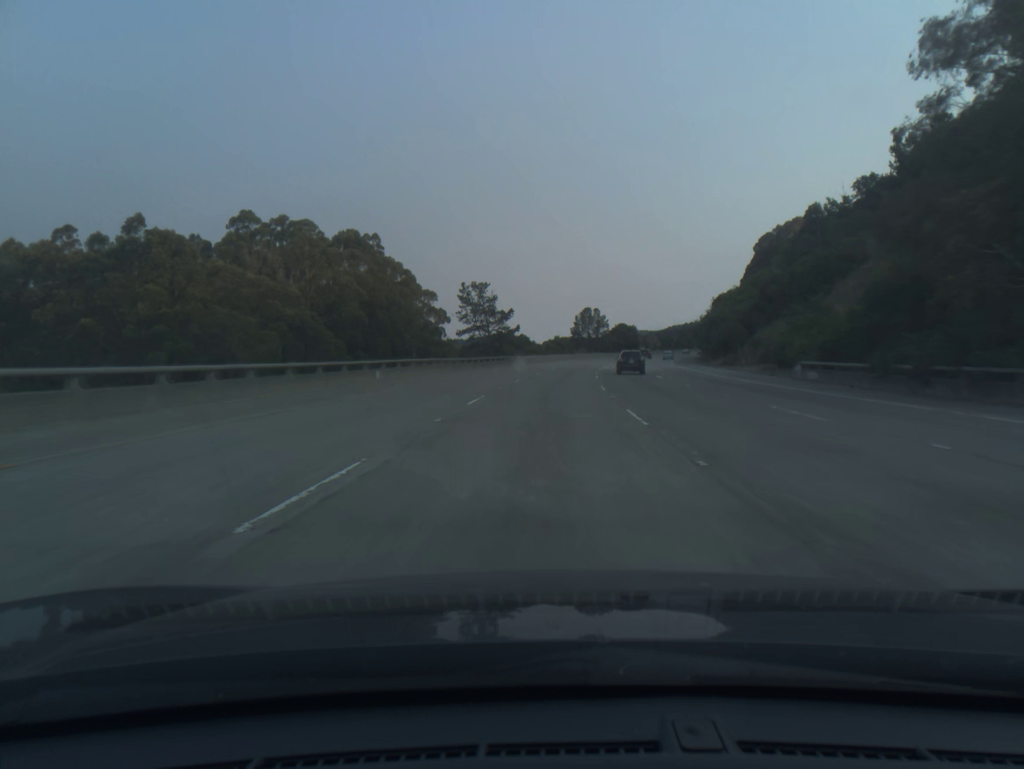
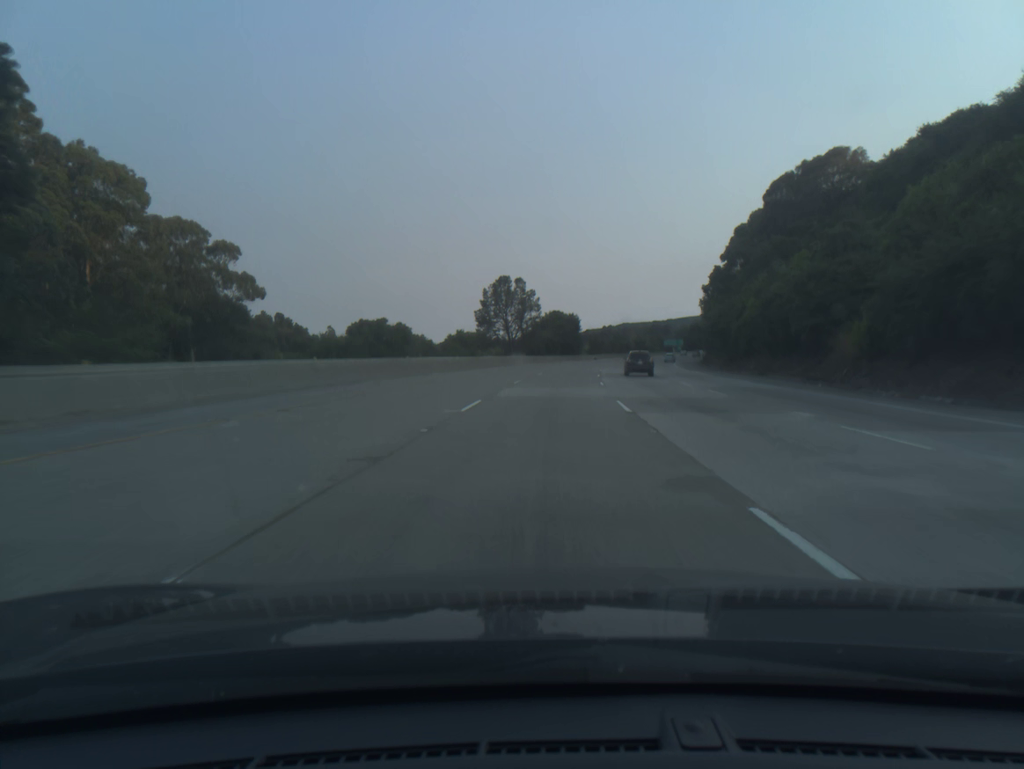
(+4.2, +78.0) m; +6°
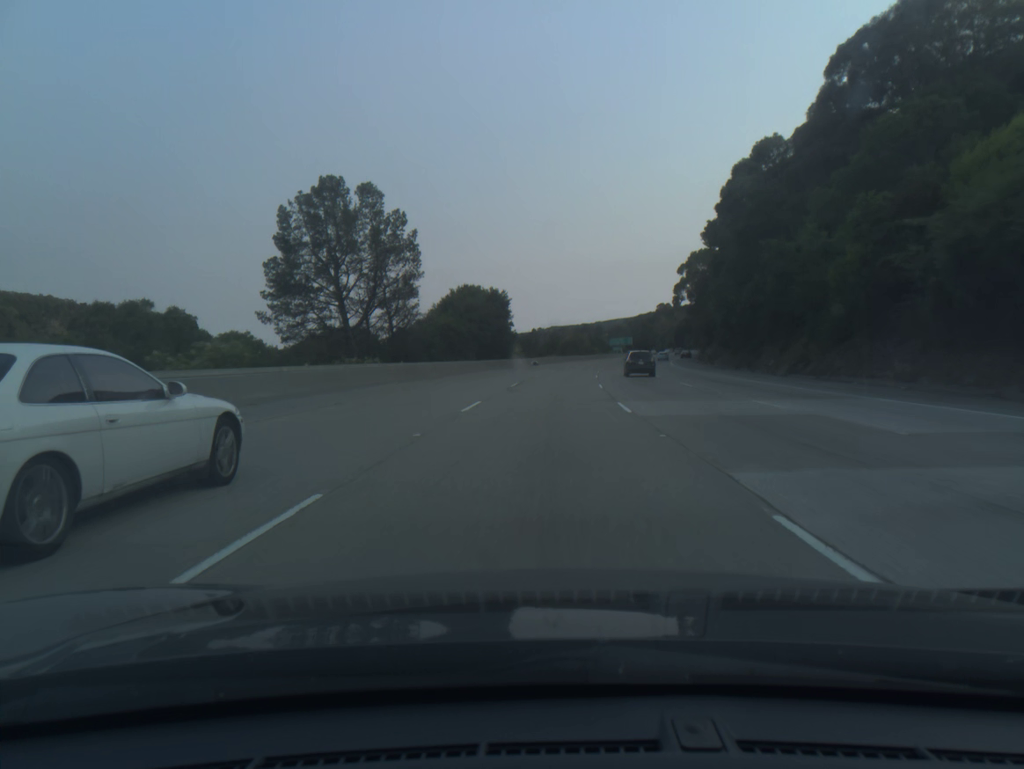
(+2.6, +58.6) m; +5°
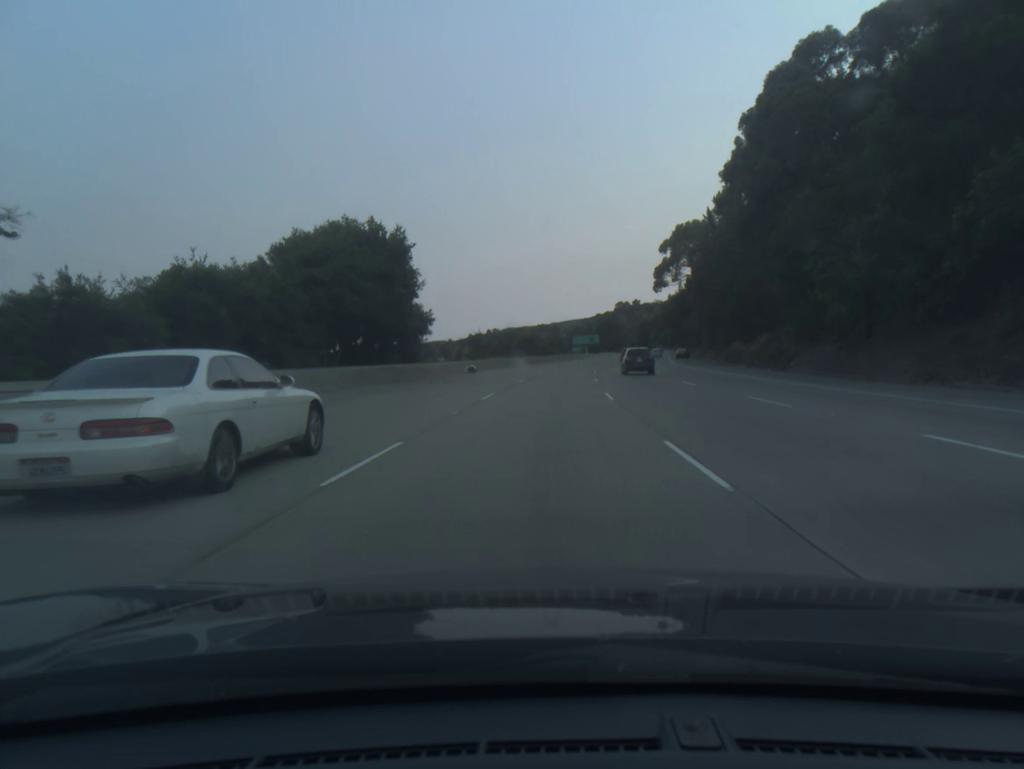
(+1.1, +39.2) m; +3°
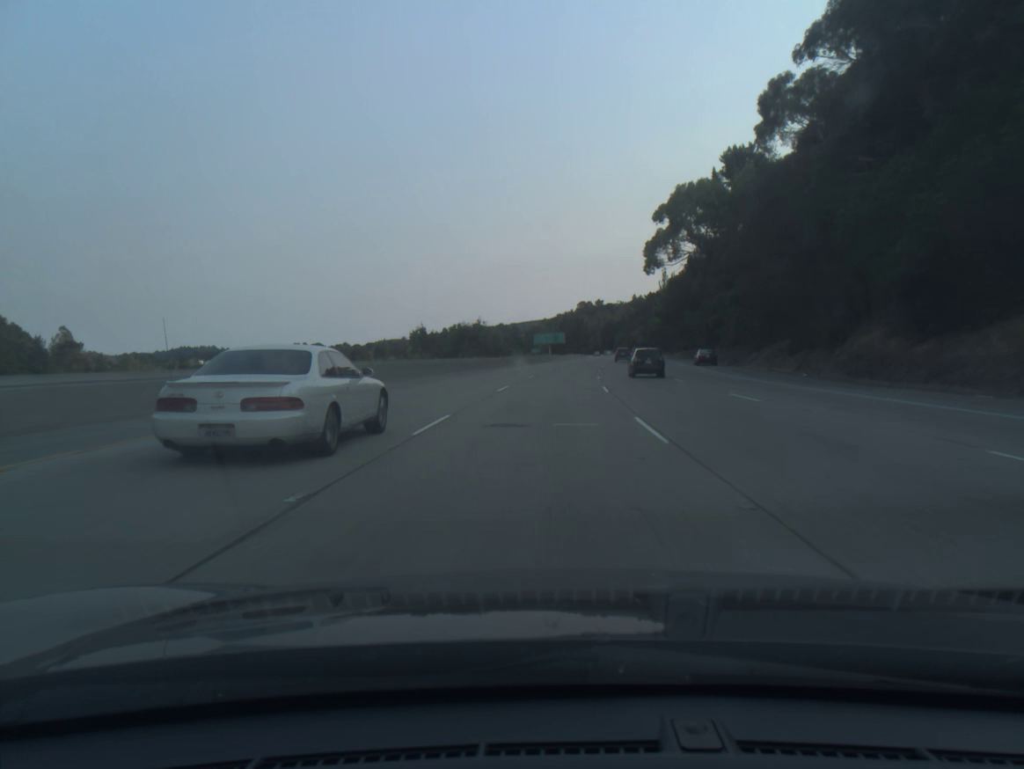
(+0.9, +39.2) m; +3°
